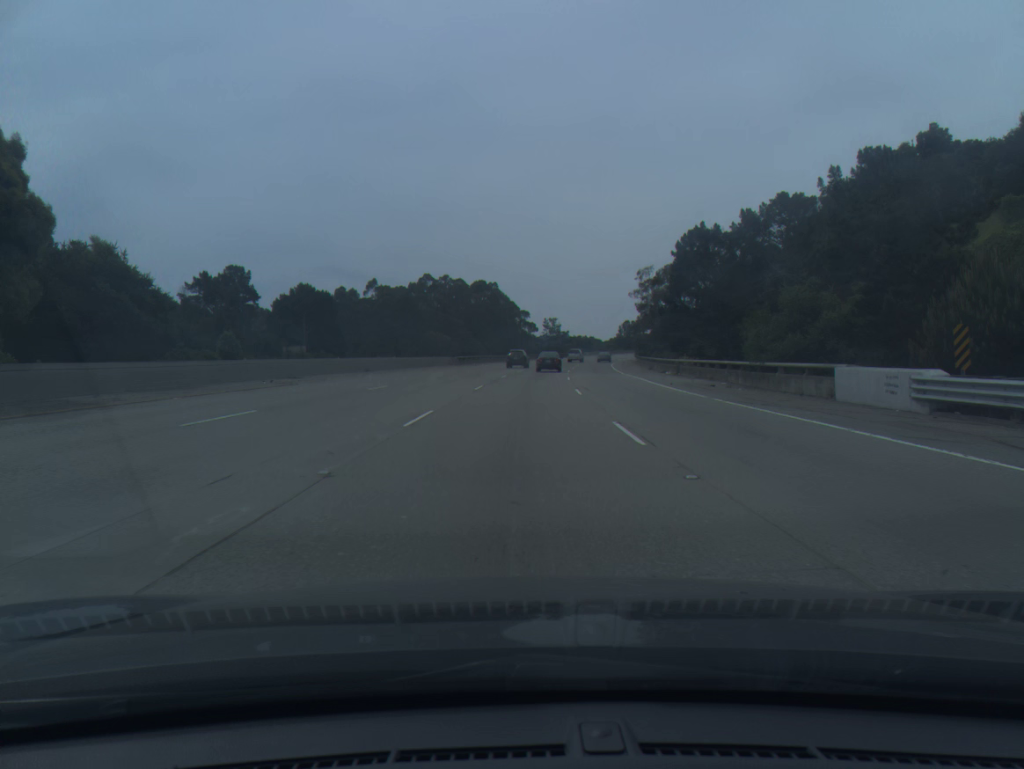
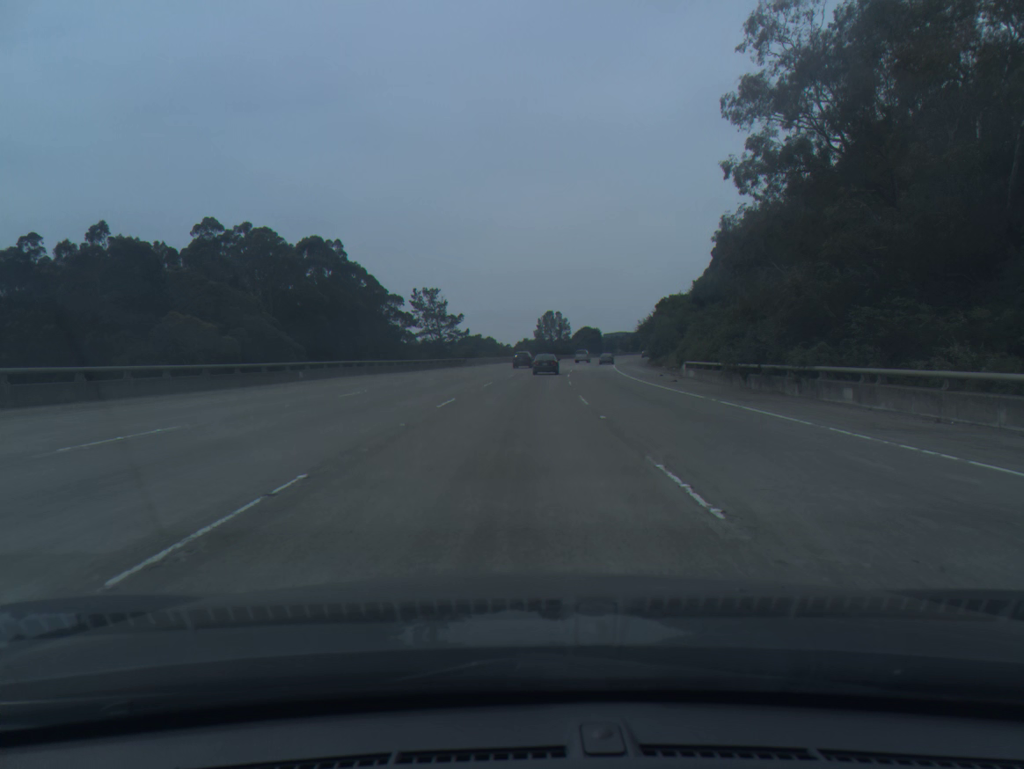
(+5.8, +96.1) m; +7°
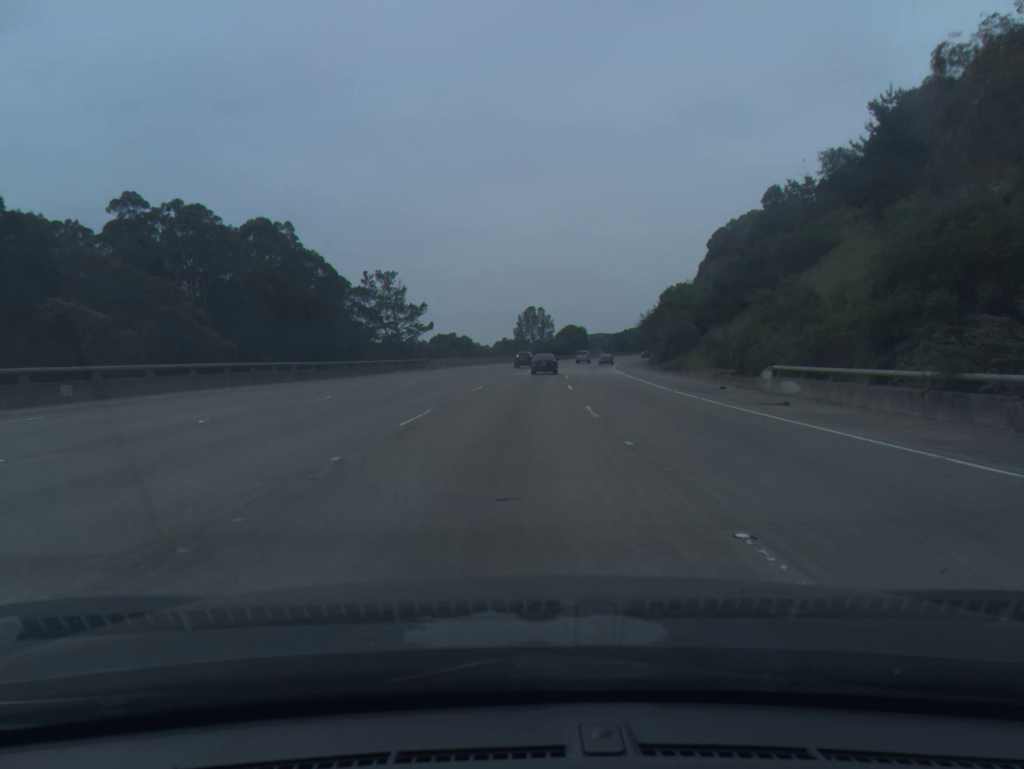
(+0.2, +18.9) m; +2°
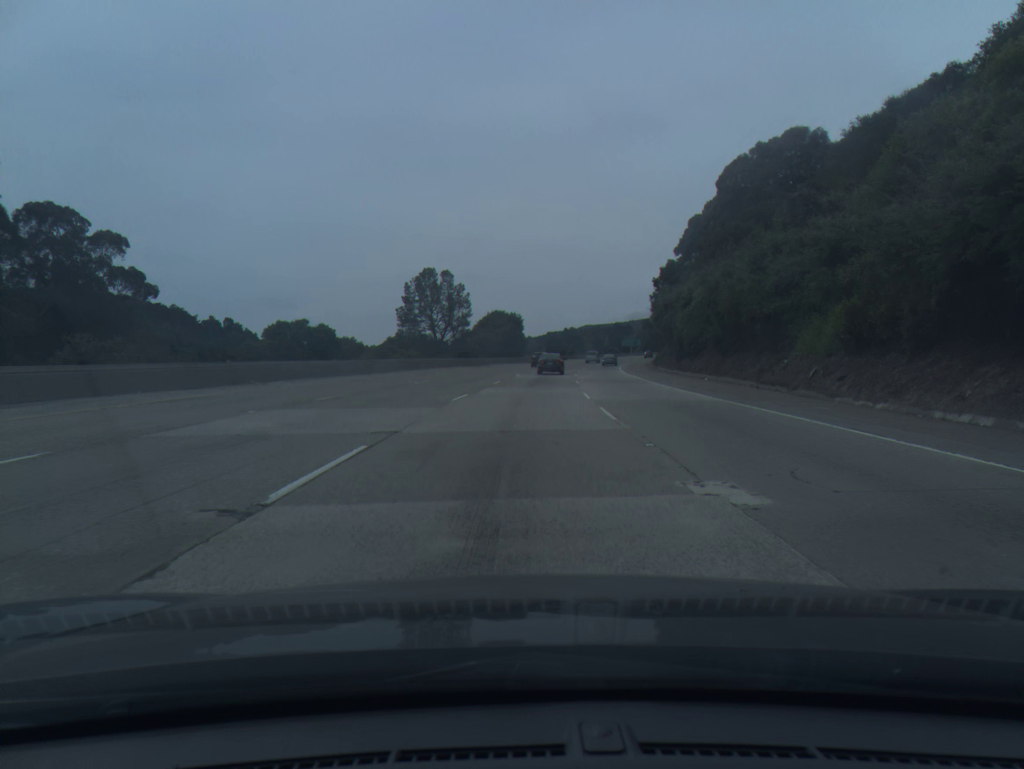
(+3.7, +74.4) m; +6°
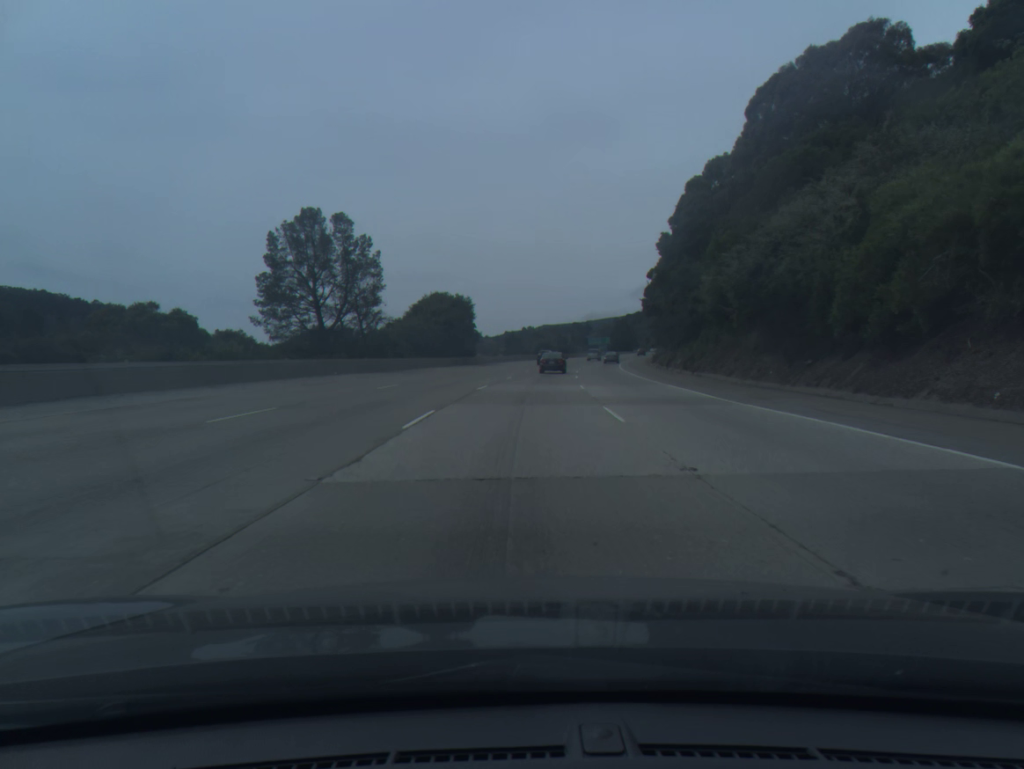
(+1.0, +36.7) m; +3°
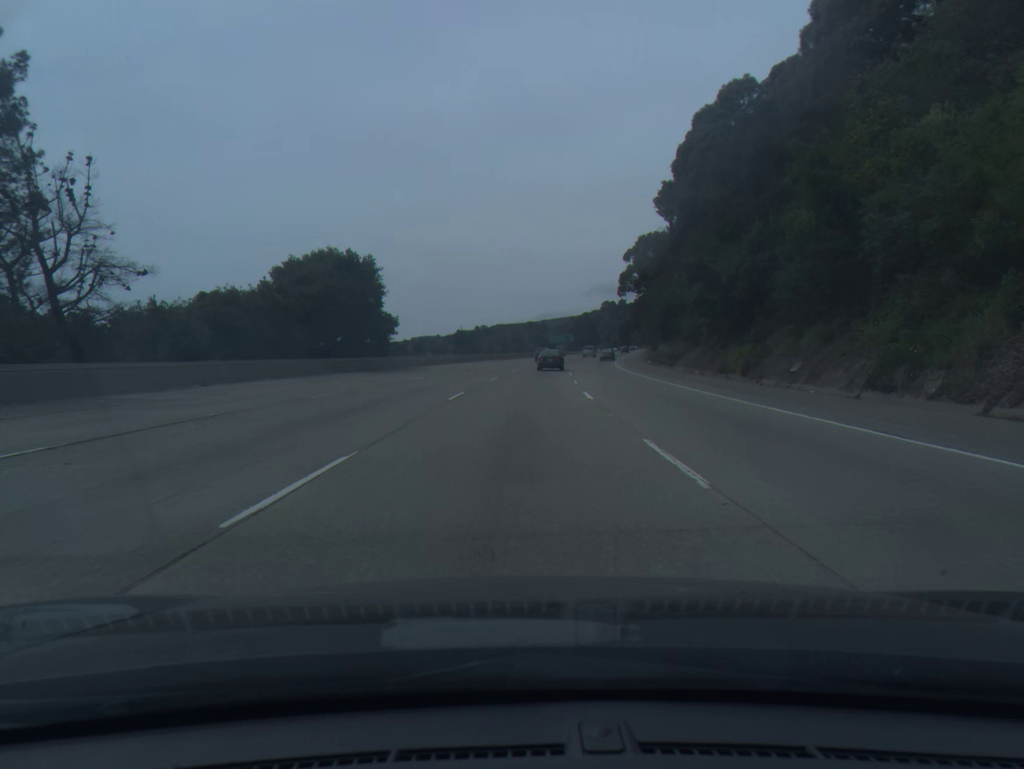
(+1.0, +36.4) m; +3°
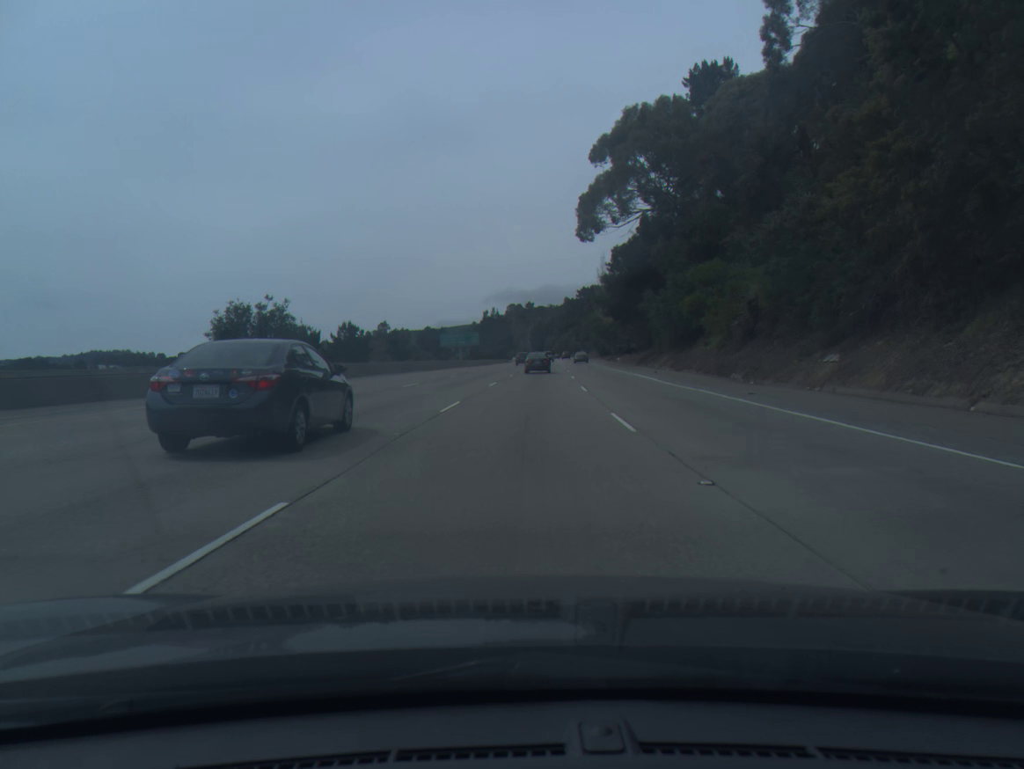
(+5.5, +89.7) m; +7°
